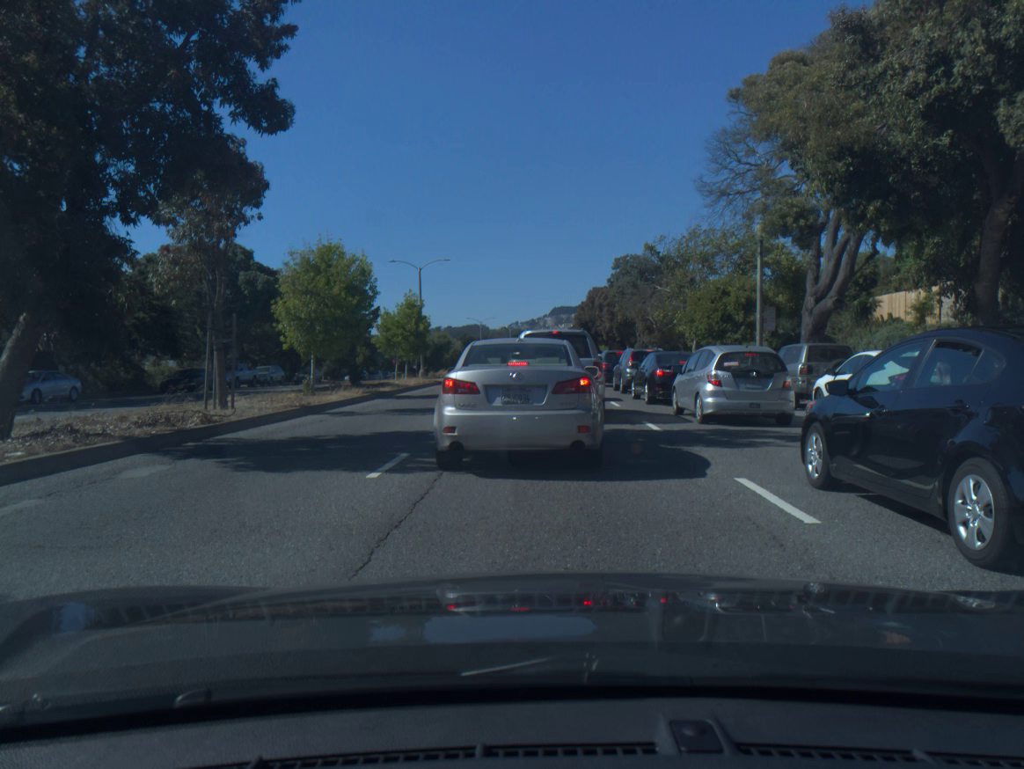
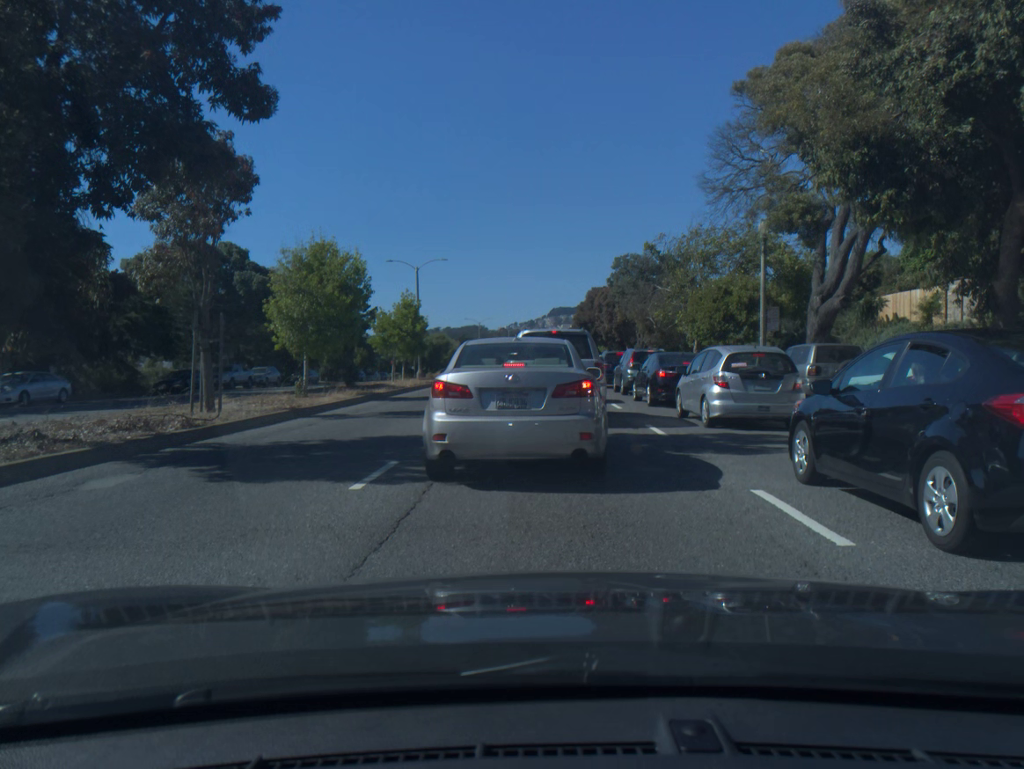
(0.0, +0.7) m; 0°
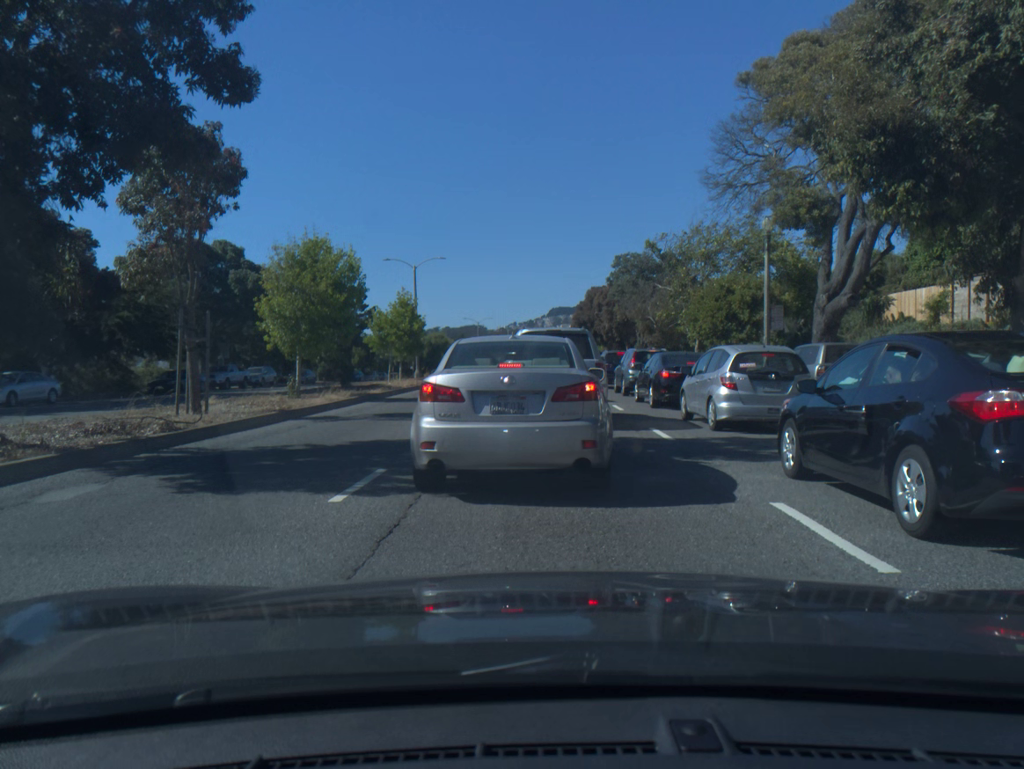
(0.0, +0.7) m; 0°
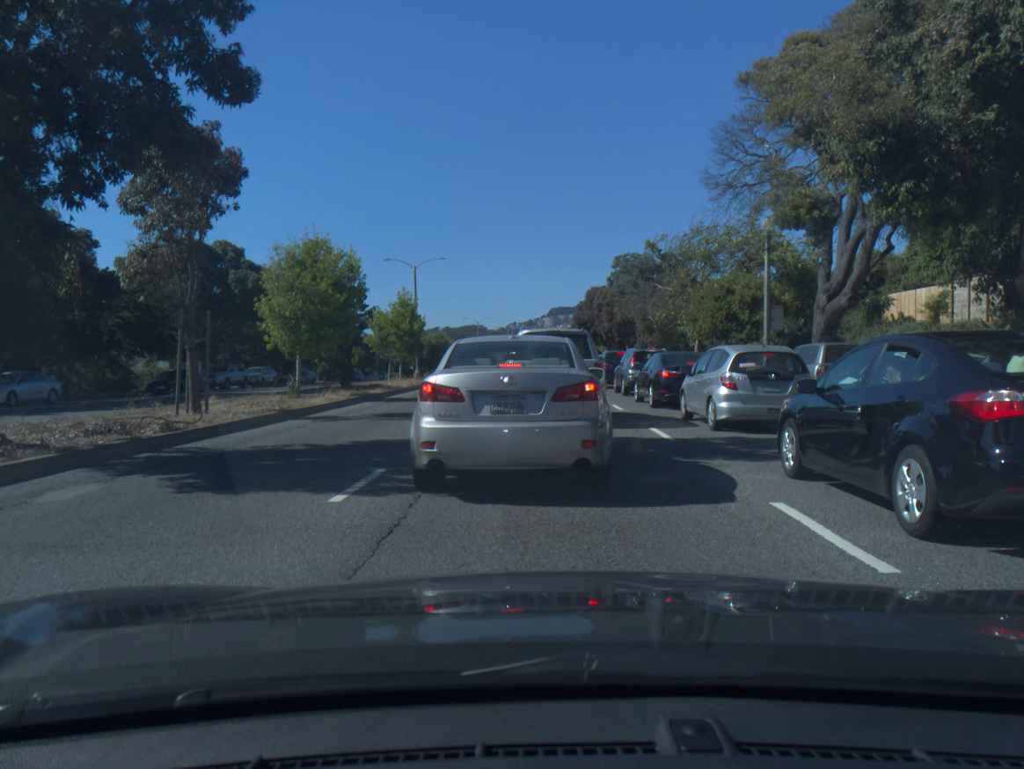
(0.0, 0.0) m; 0°
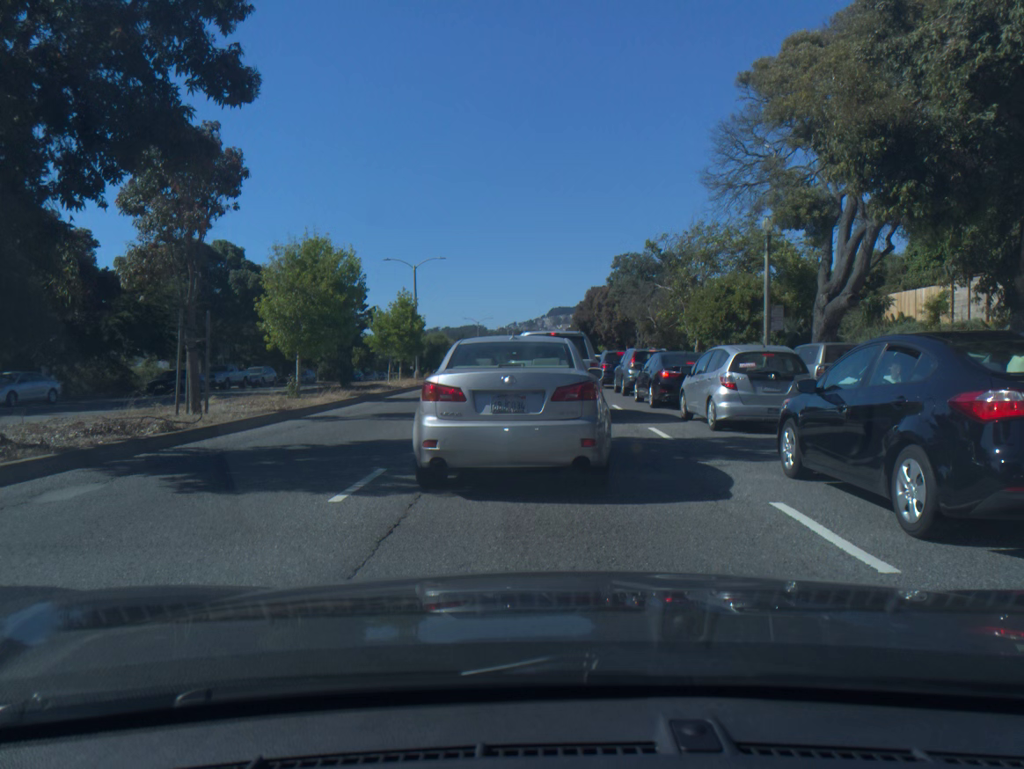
(0.0, 0.0) m; 0°
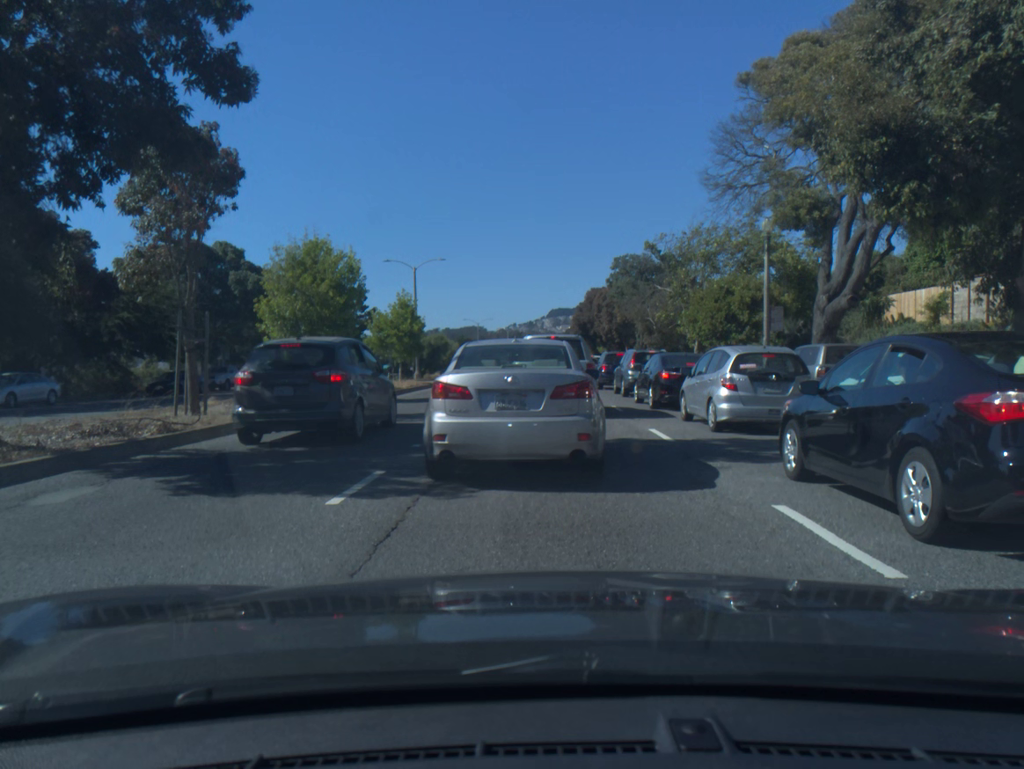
(0.0, +0.1) m; 0°
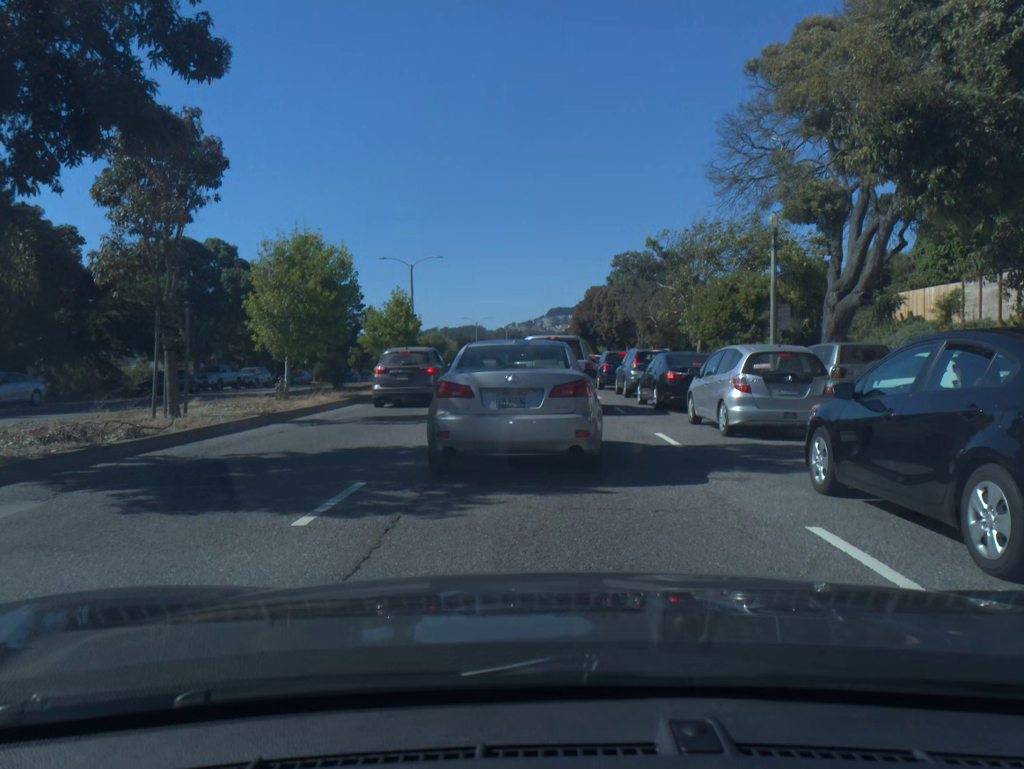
(0.0, +0.8) m; 0°
